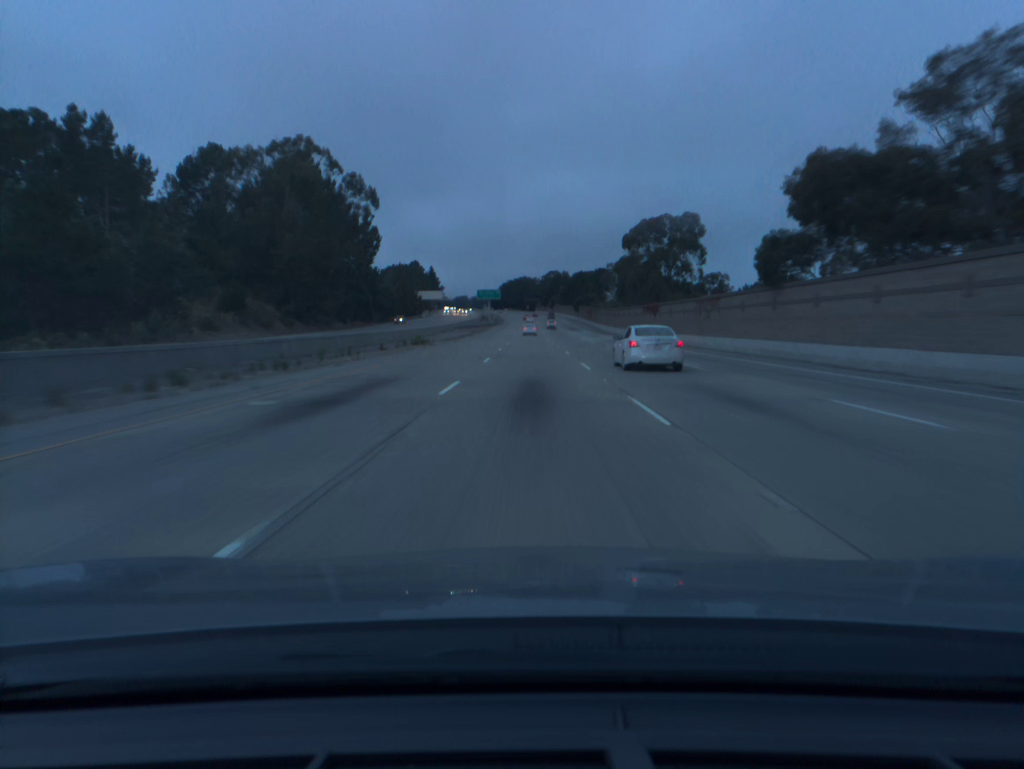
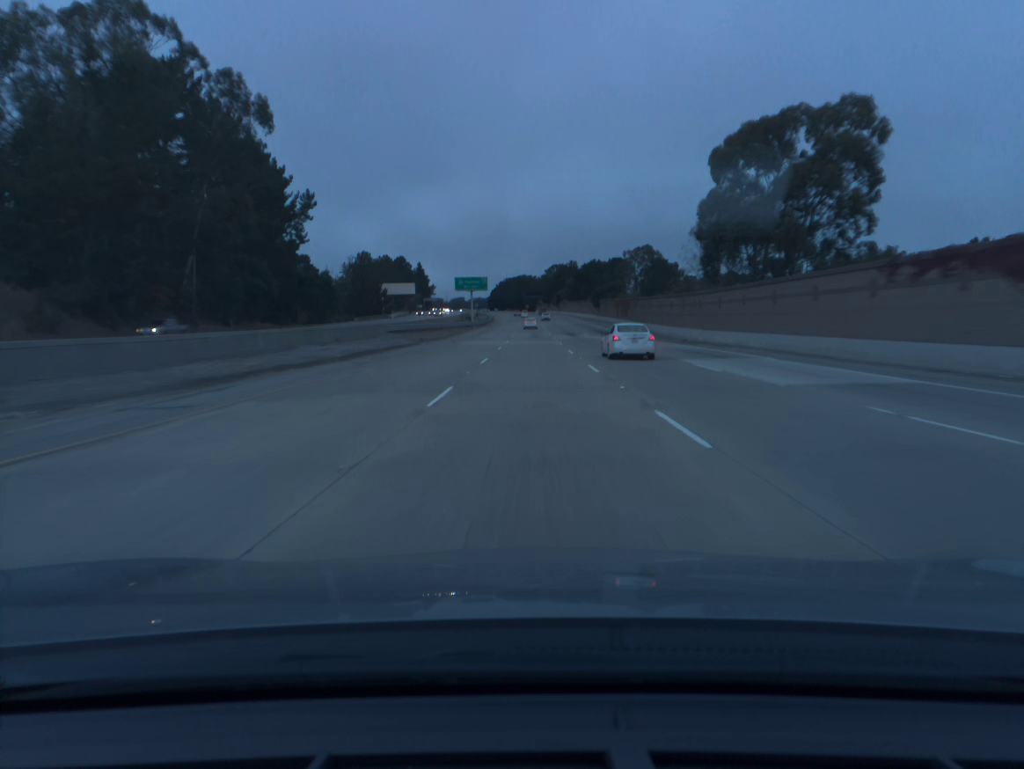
(0.0, +60.4) m; 0°
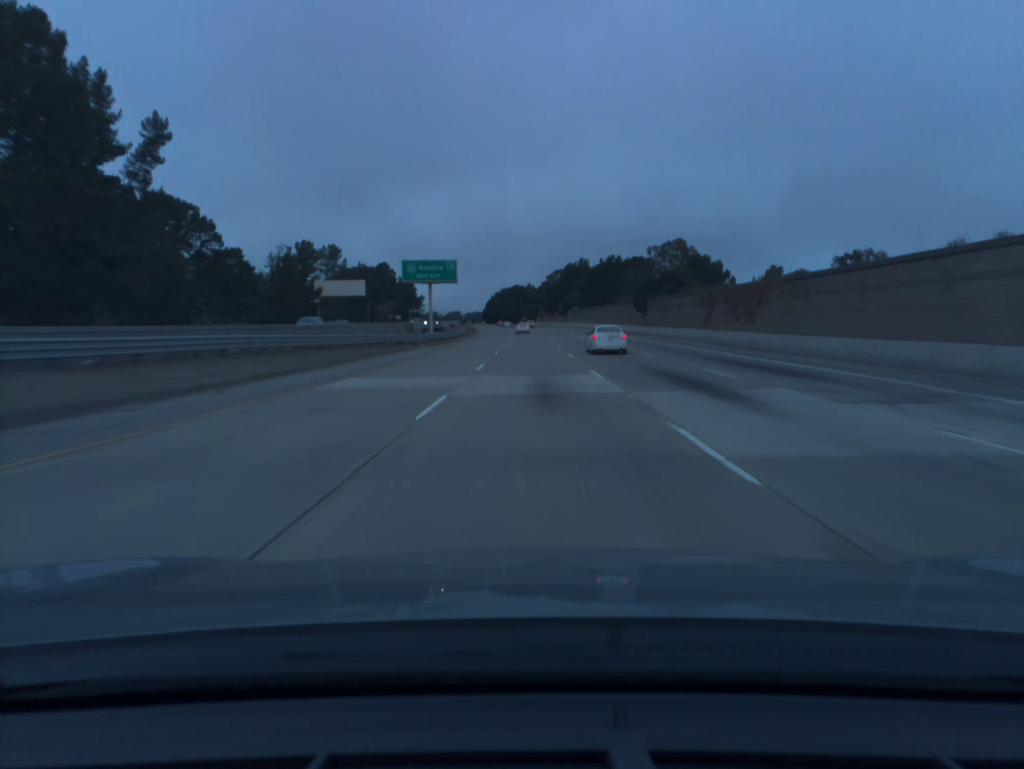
(+0.1, +60.1) m; 0°
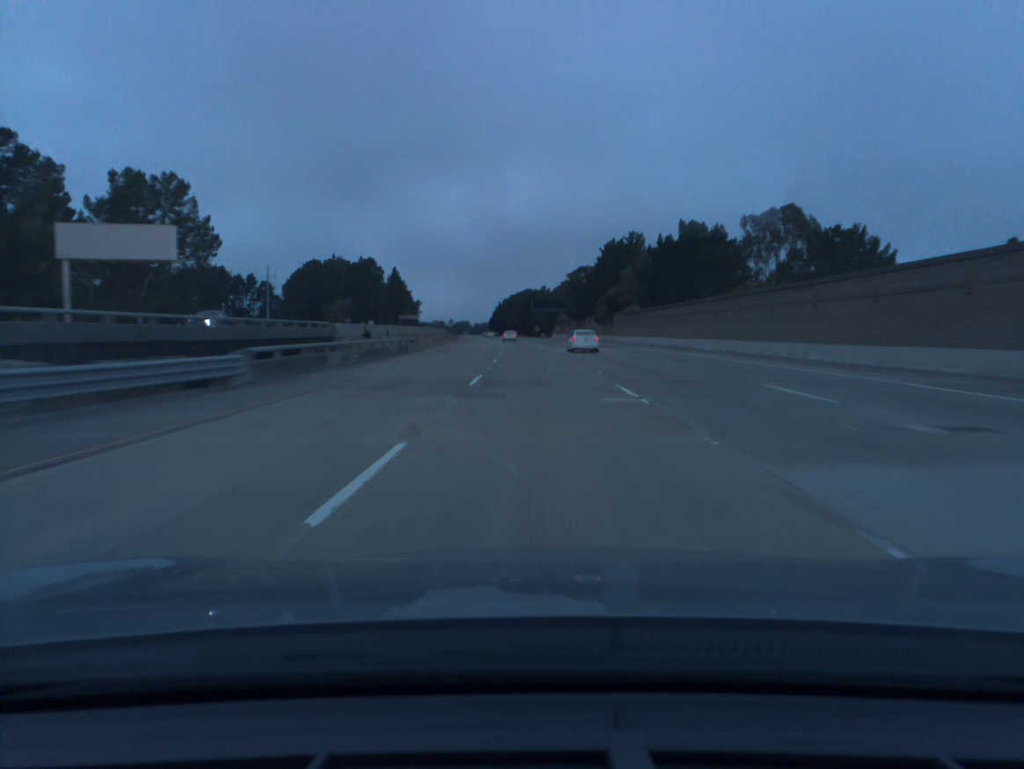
(-0.4, +79.6) m; -1°
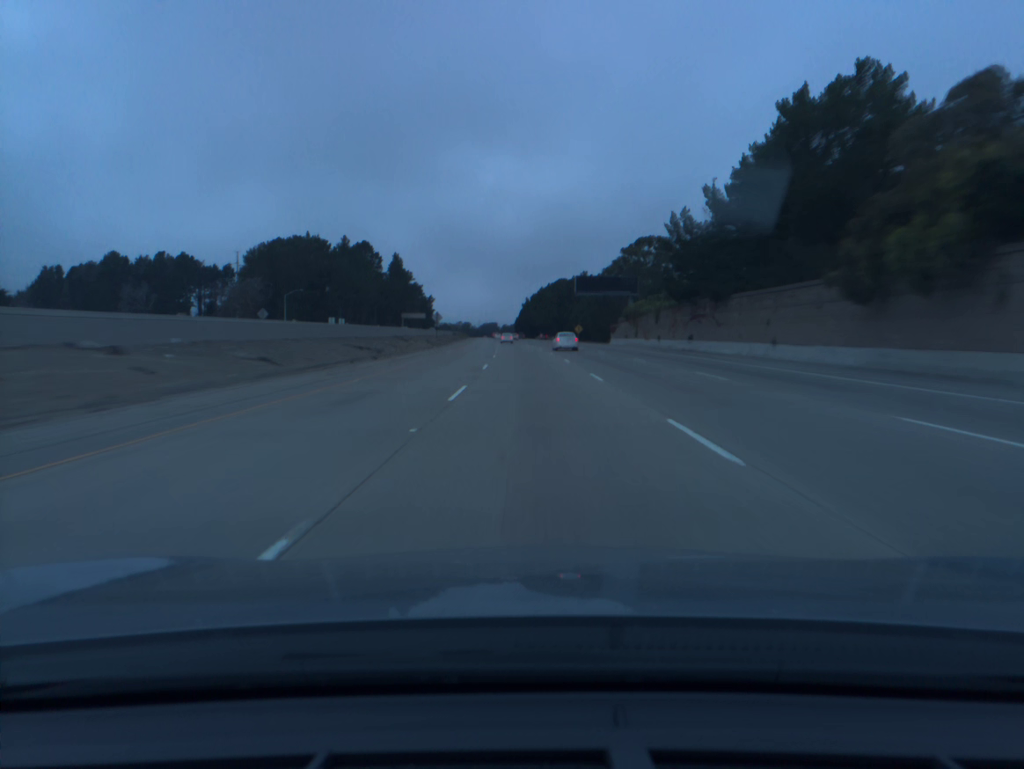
(-1.2, +79.7) m; -2°
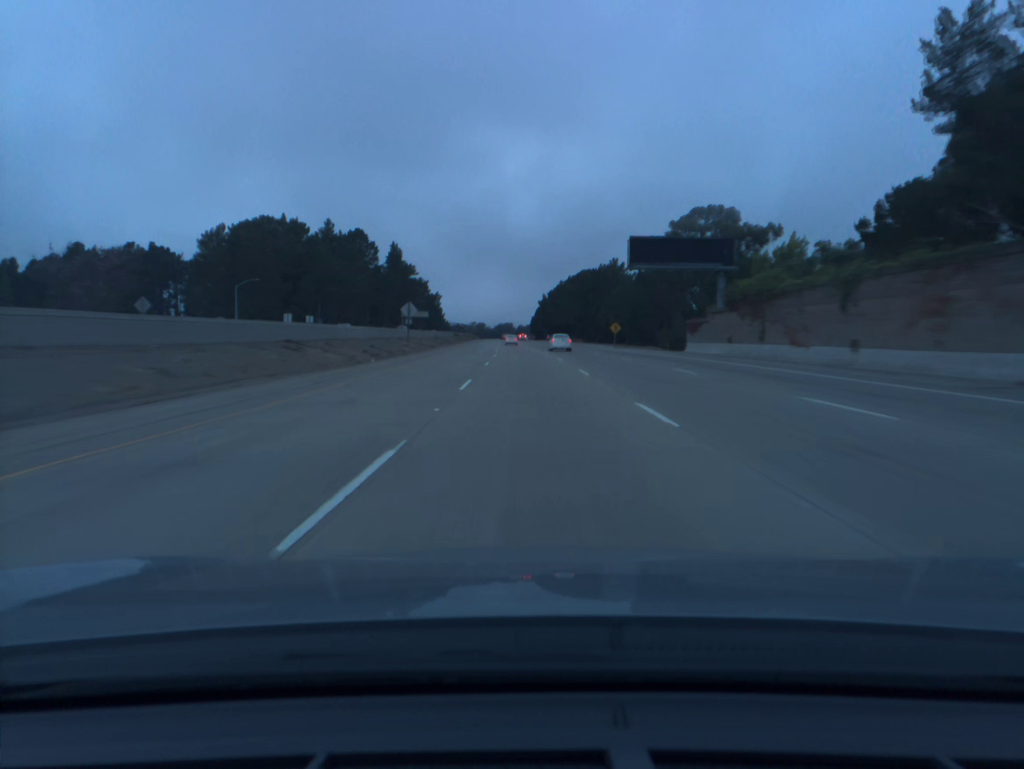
(-0.4, +40.1) m; -1°
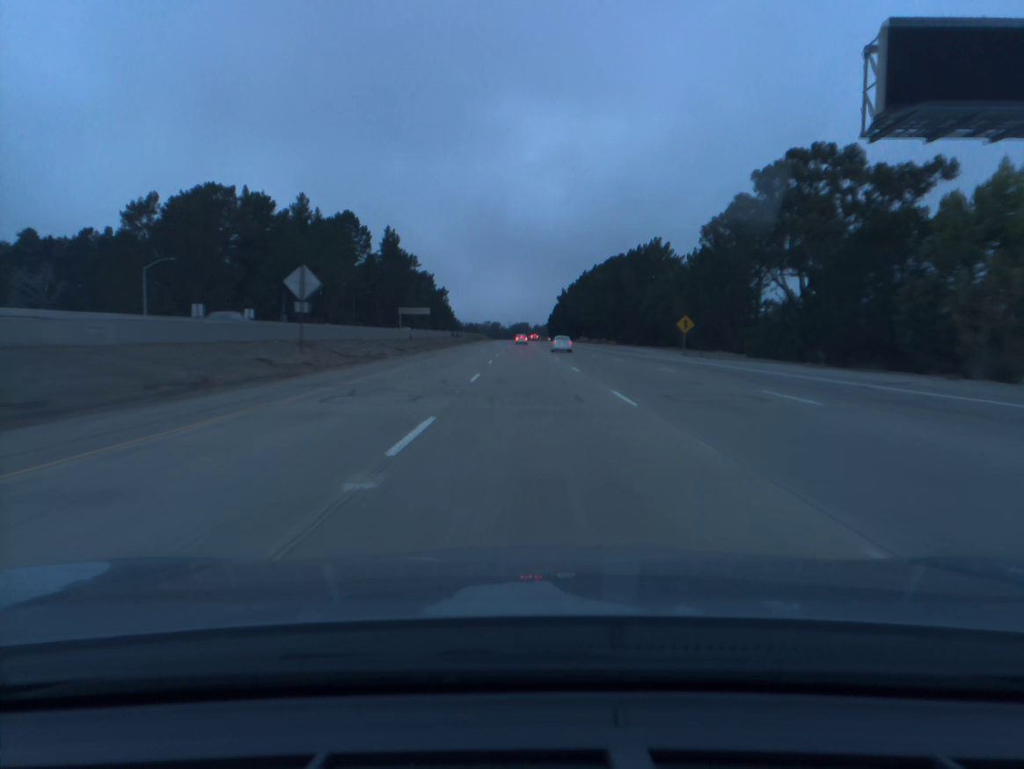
(-0.5, +40.2) m; -1°
